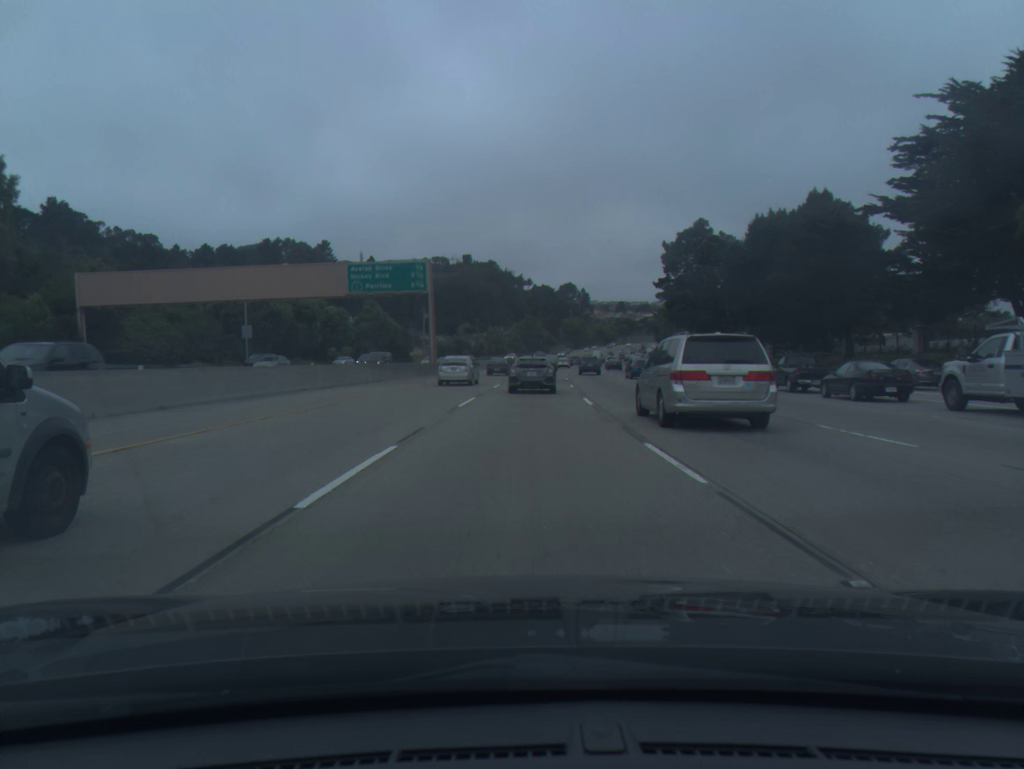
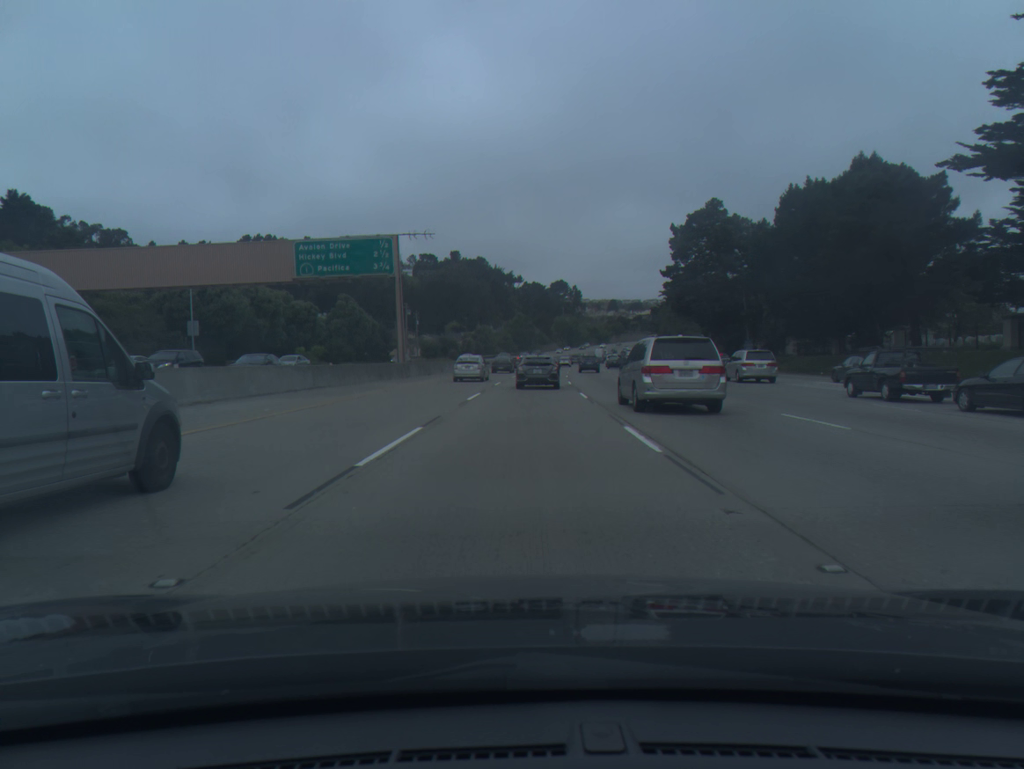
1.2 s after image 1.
(+0.1, +12.1) m; +1°
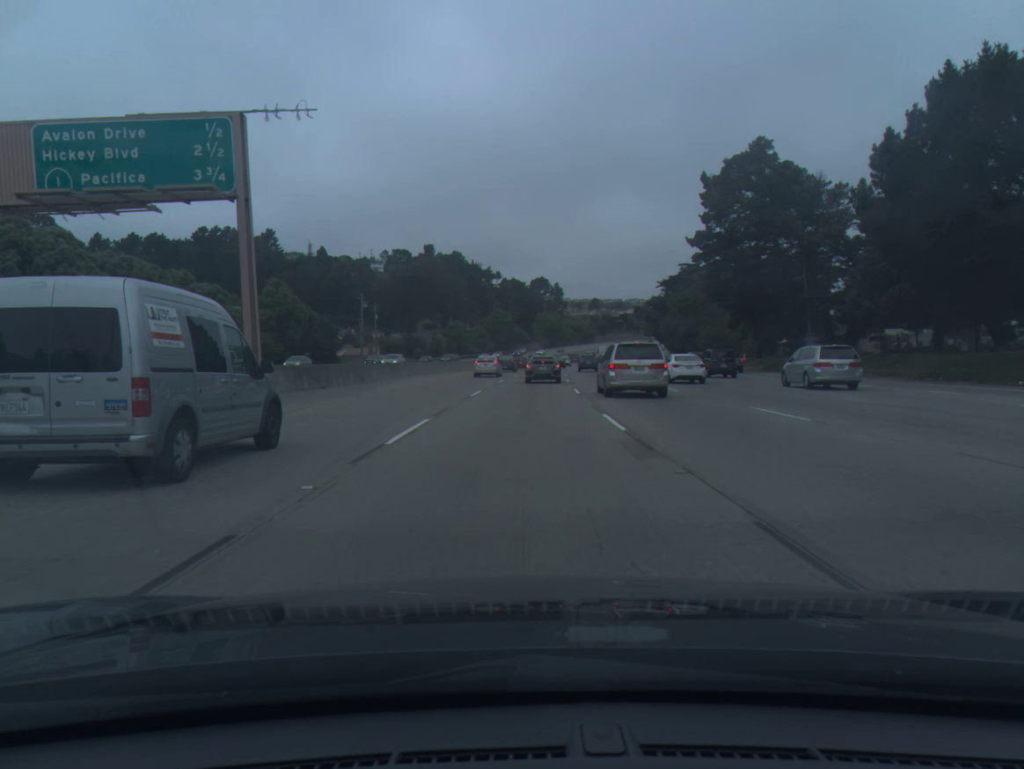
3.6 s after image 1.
(+0.4, +26.2) m; +2°
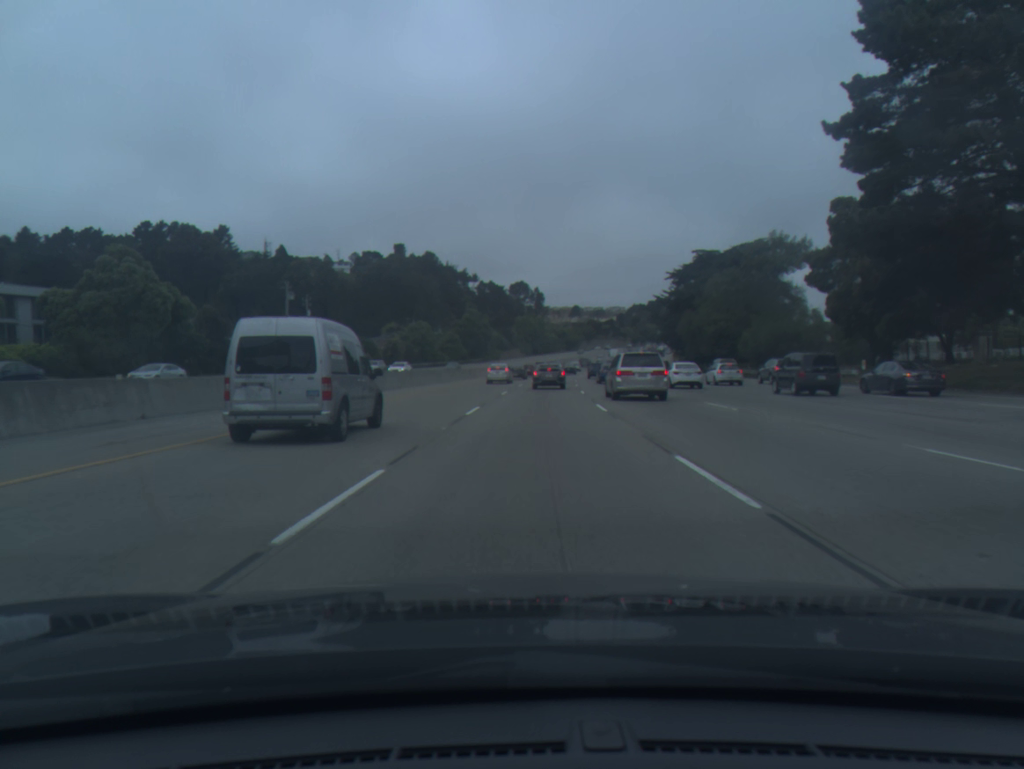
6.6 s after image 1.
(+0.4, +35.8) m; +1°
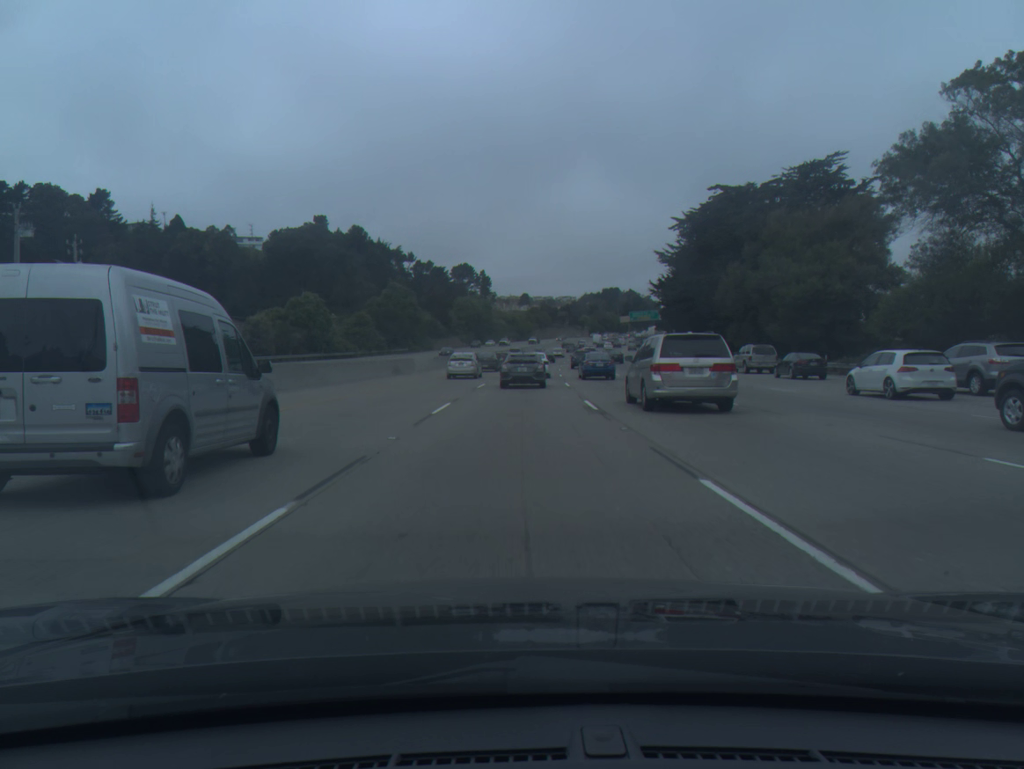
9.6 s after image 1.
(+1.5, +46.5) m; +4°
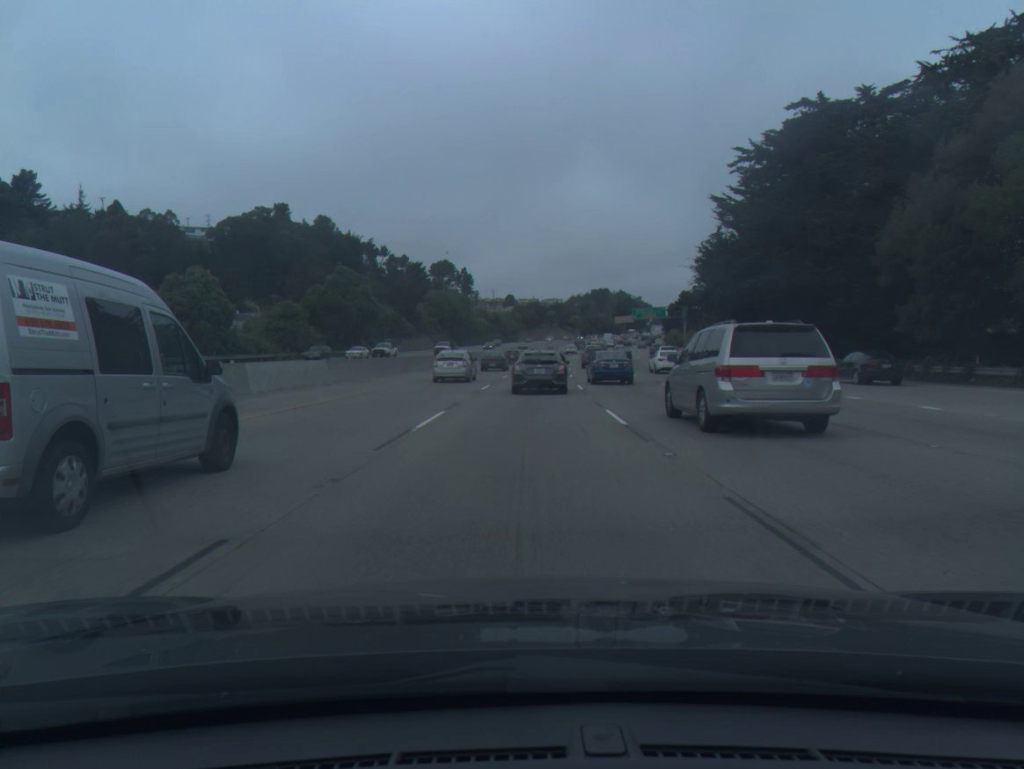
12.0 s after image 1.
(+0.3, +33.6) m; +1°
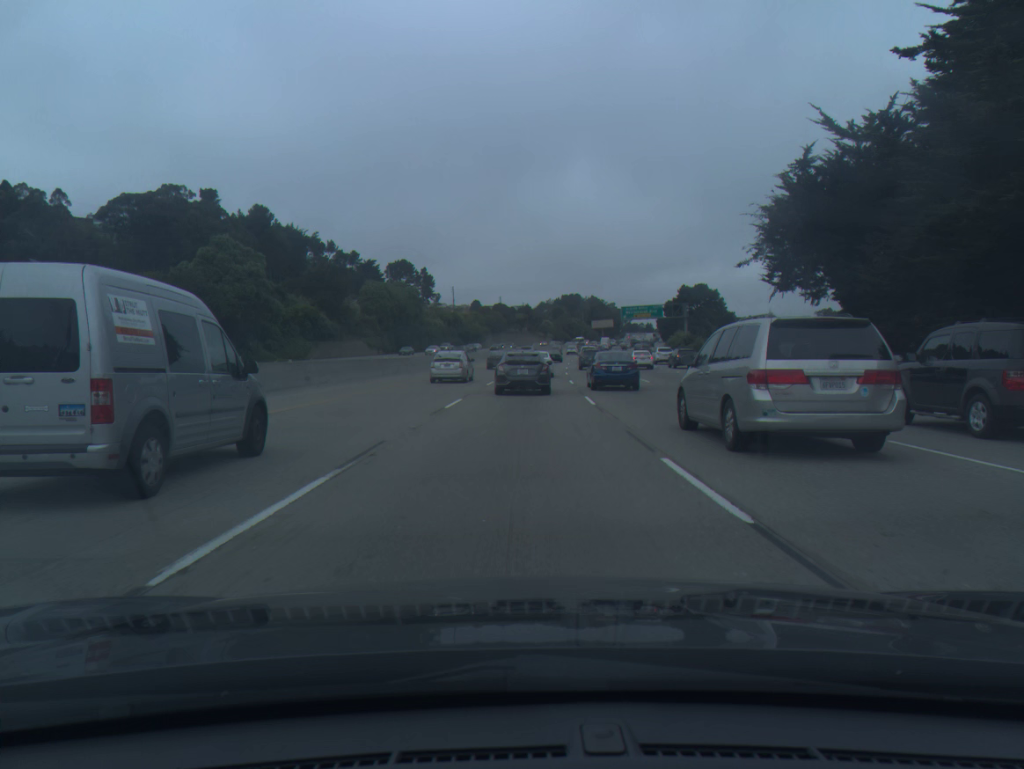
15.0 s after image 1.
(+0.9, +37.5) m; +2°
